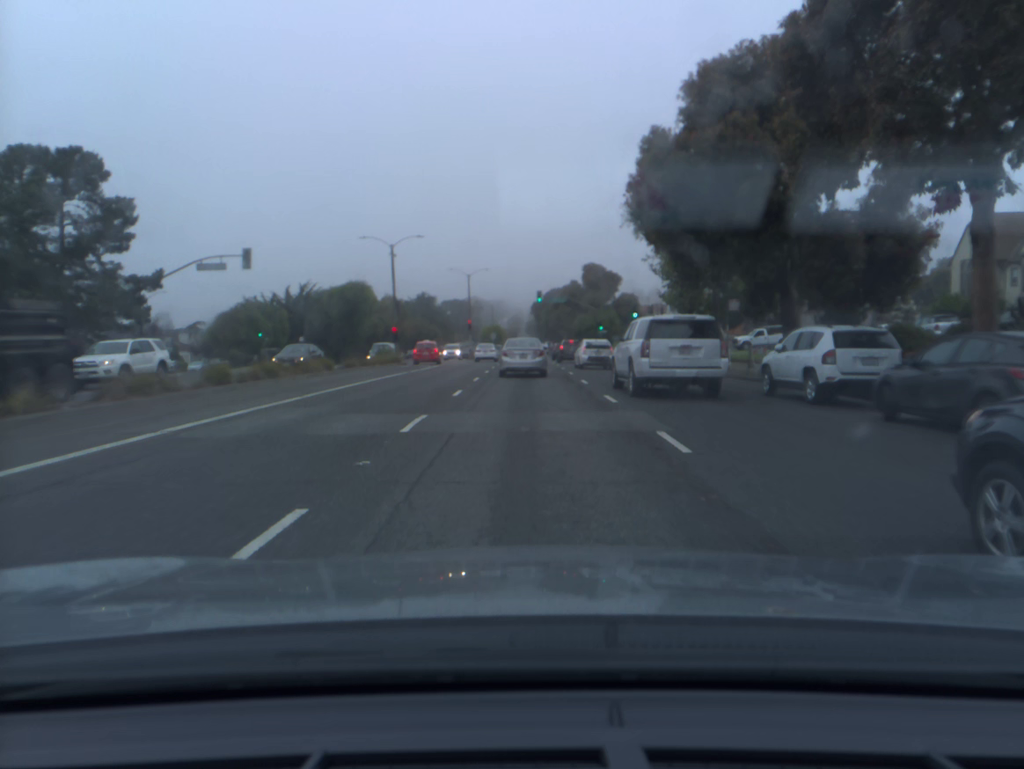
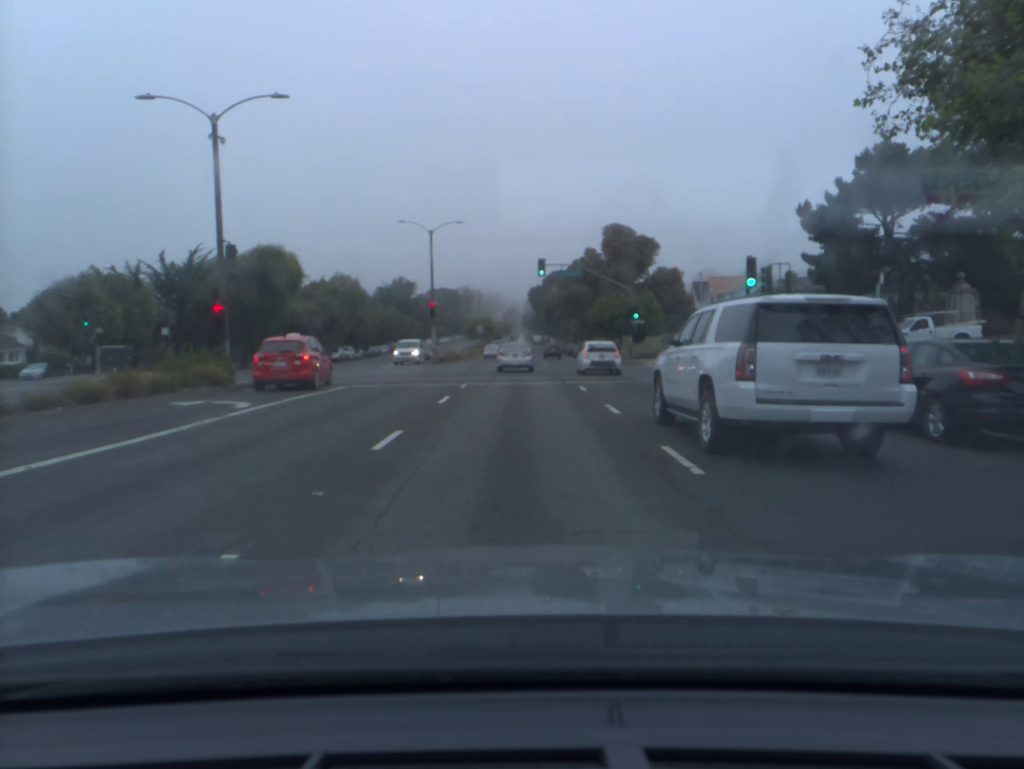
(+0.2, +30.8) m; +1°
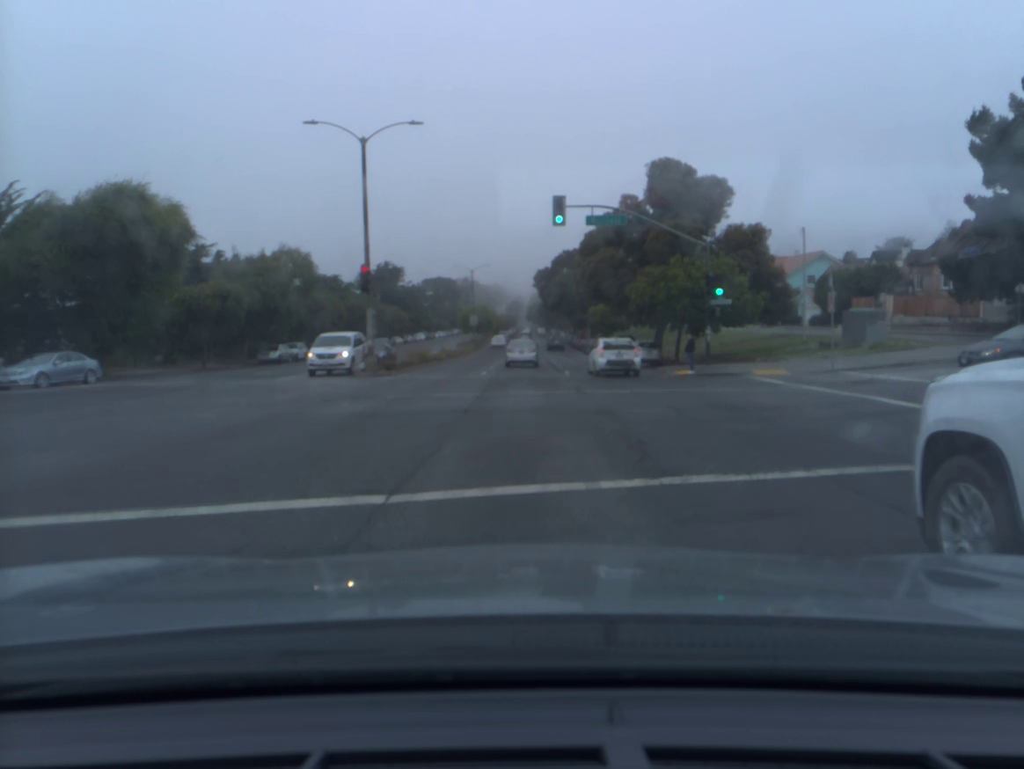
(-0.1, +23.6) m; 0°
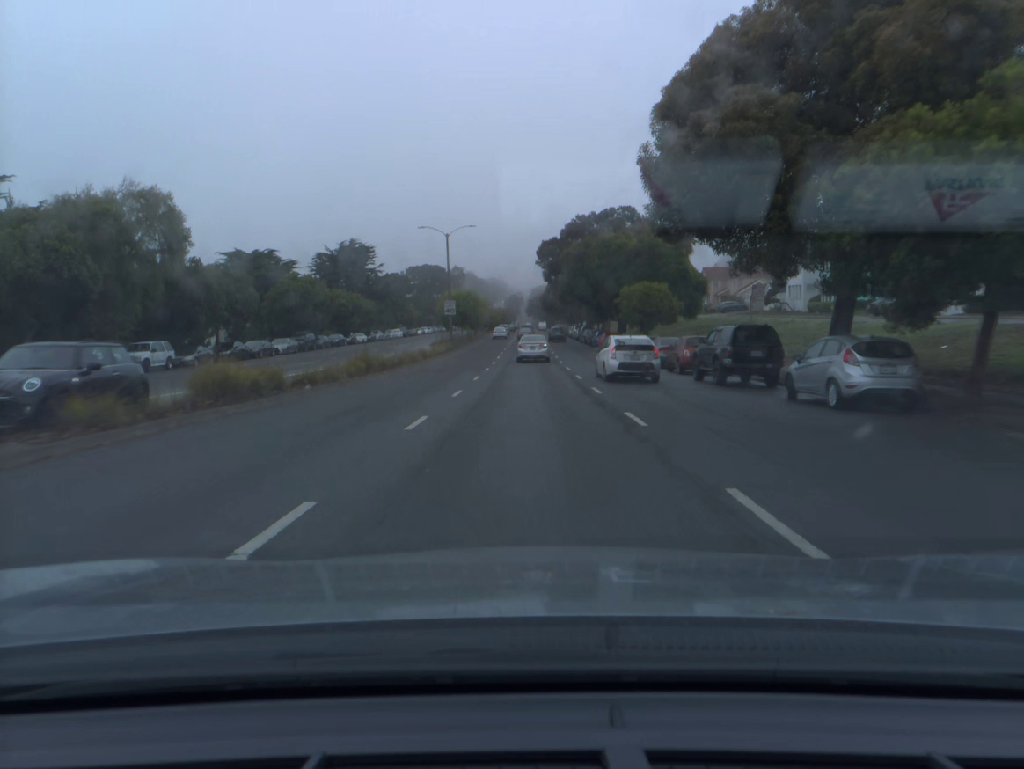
(0.0, +28.4) m; 0°
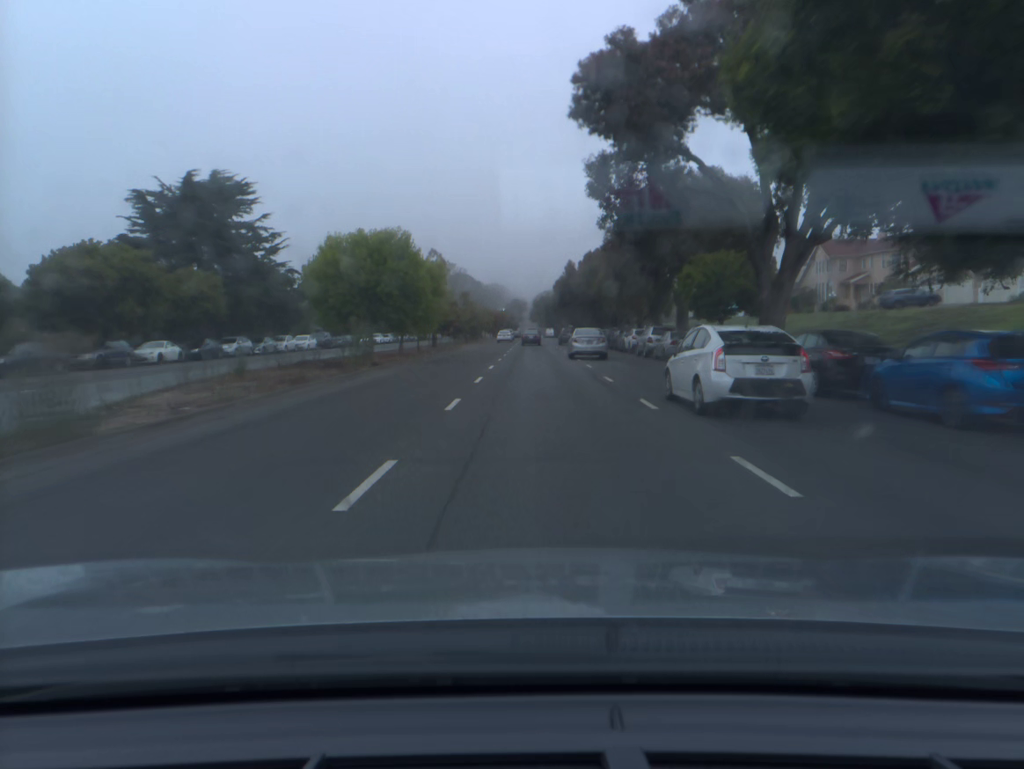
(-0.3, +56.7) m; 0°
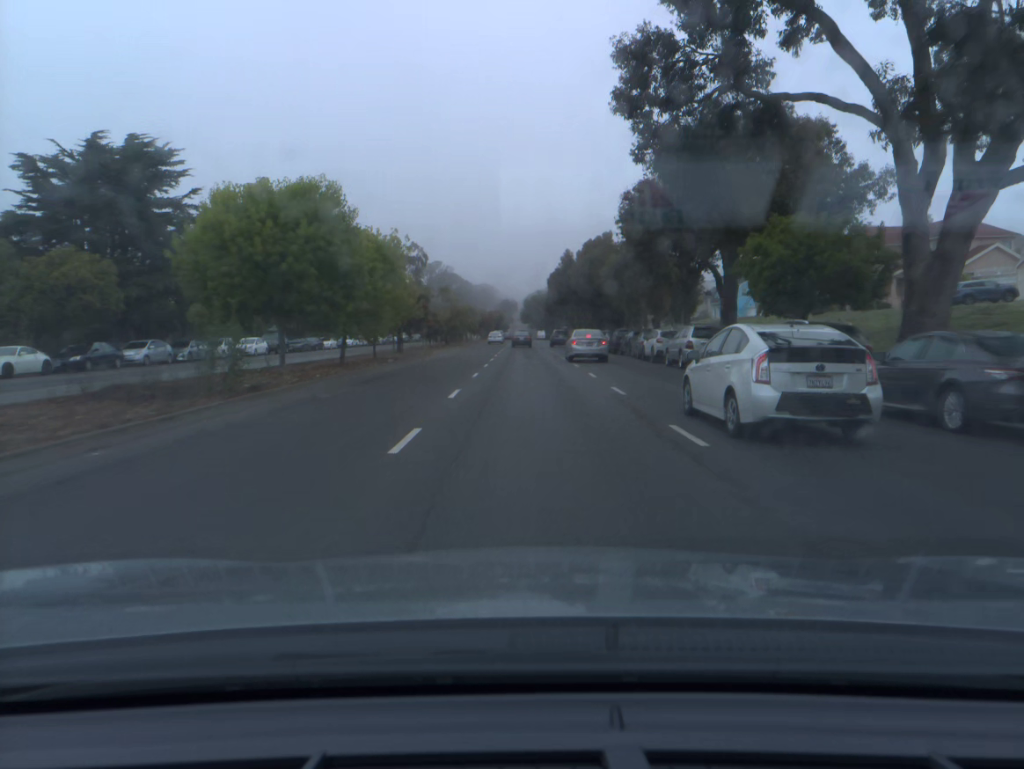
(+0.1, +12.0) m; +1°
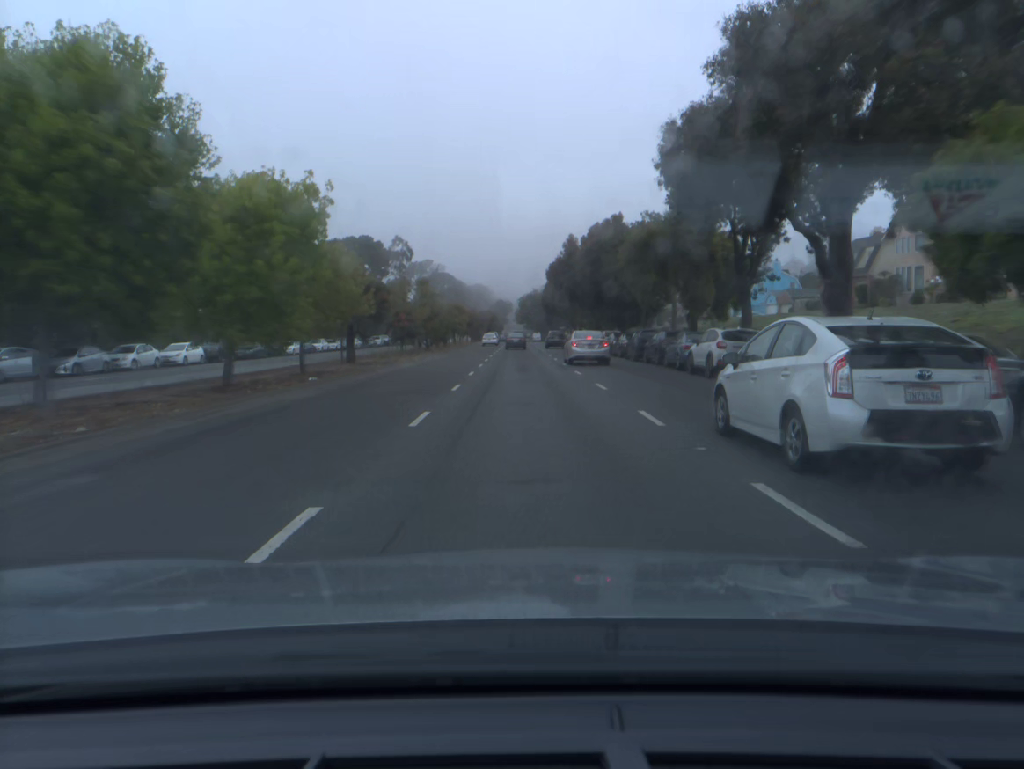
(0.0, +12.0) m; 0°
